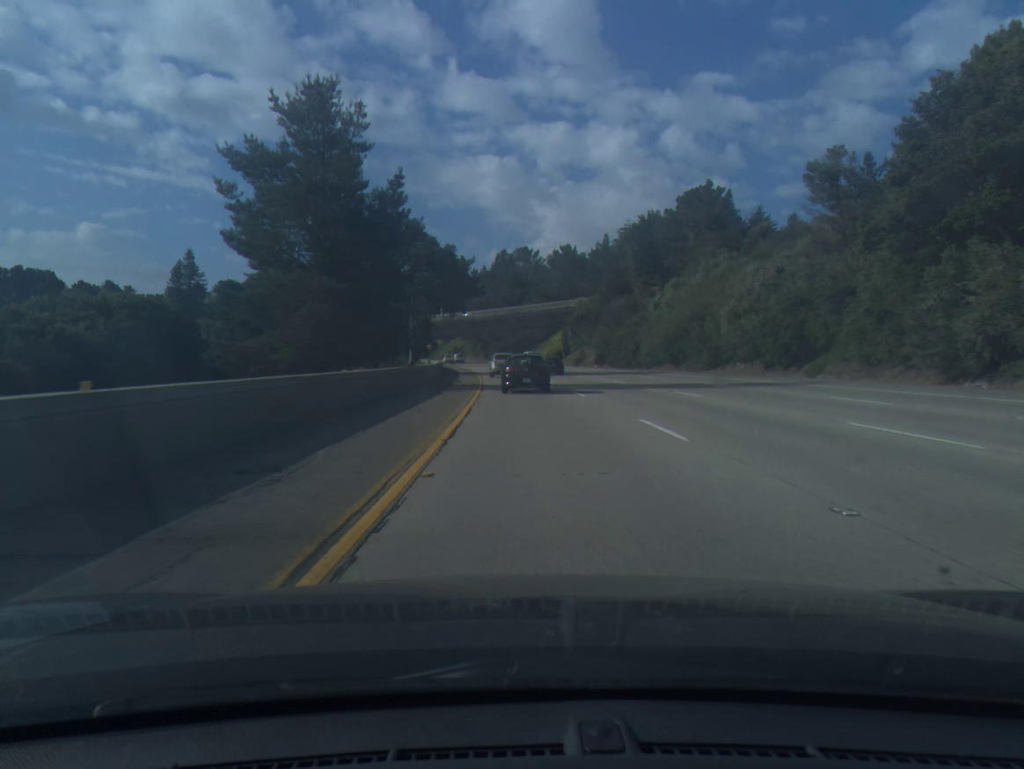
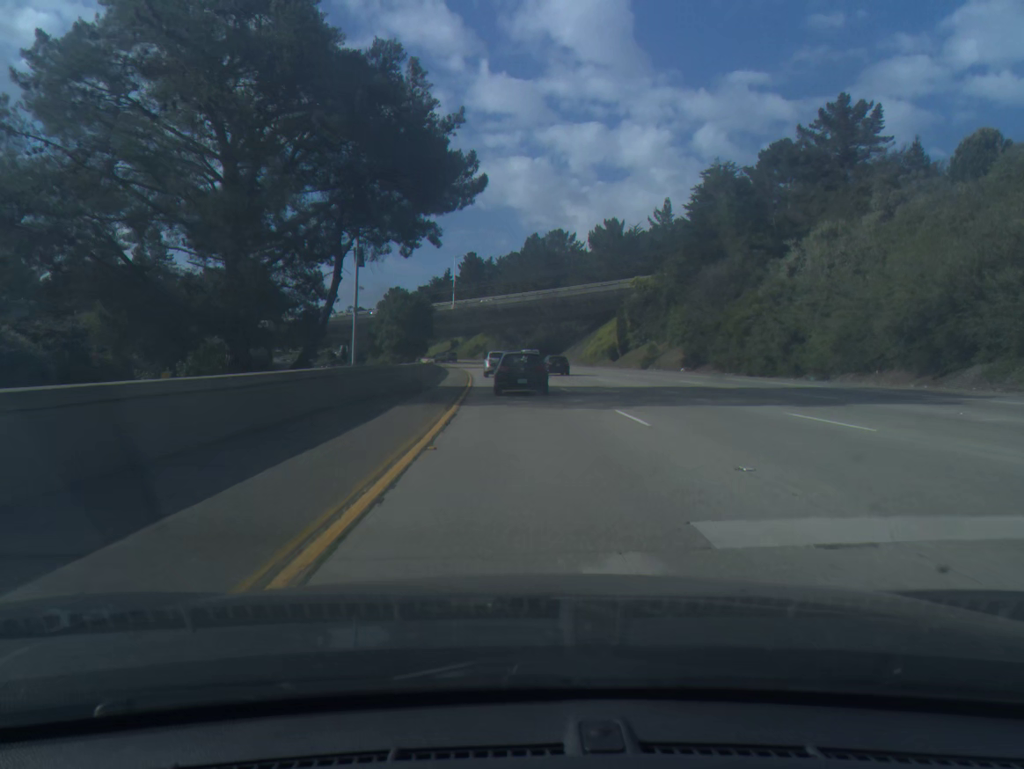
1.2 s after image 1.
(-0.8, +41.4) m; -2°
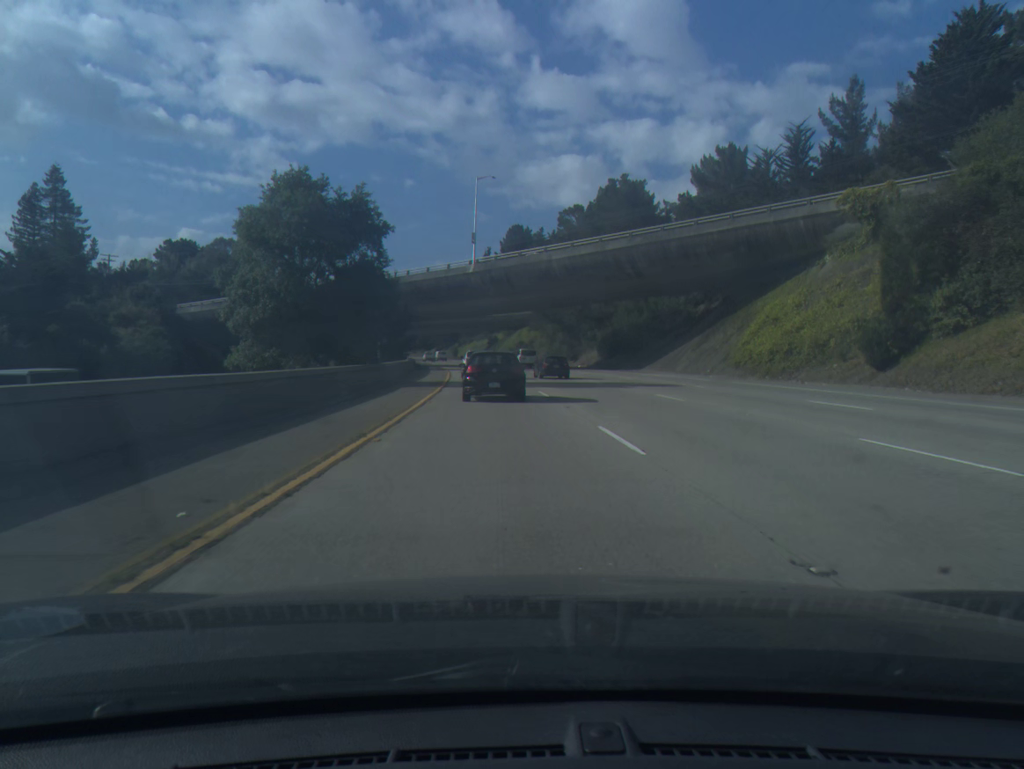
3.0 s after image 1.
(-2.1, +62.1) m; -4°
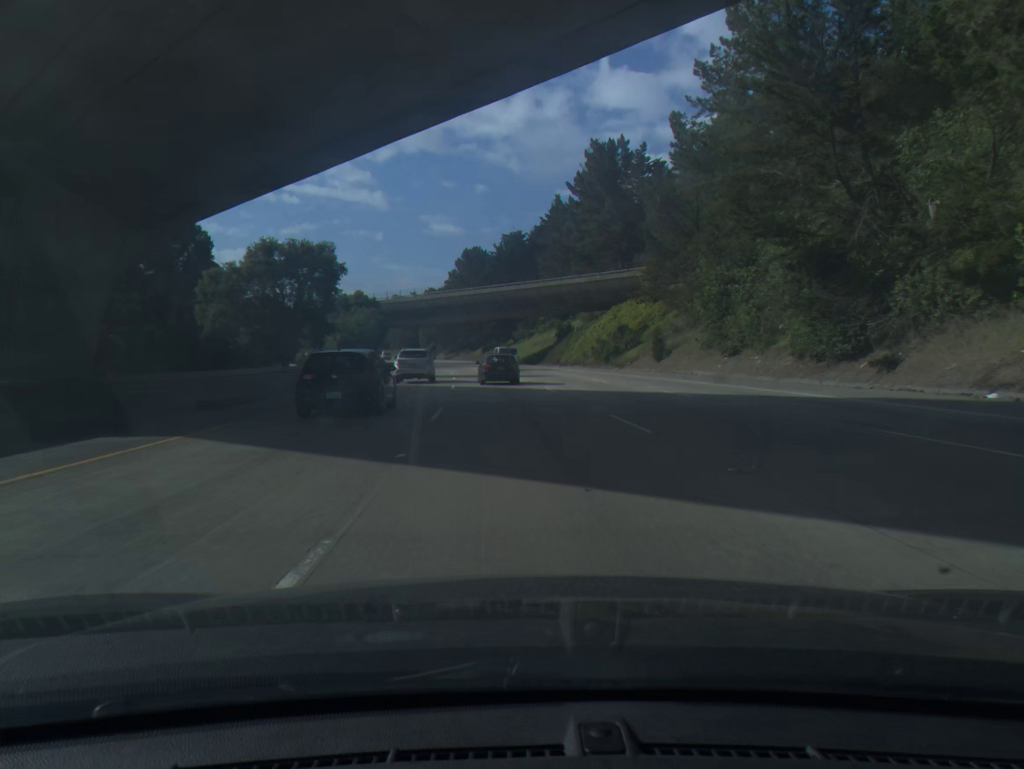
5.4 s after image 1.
(-2.6, +82.0) m; -5°
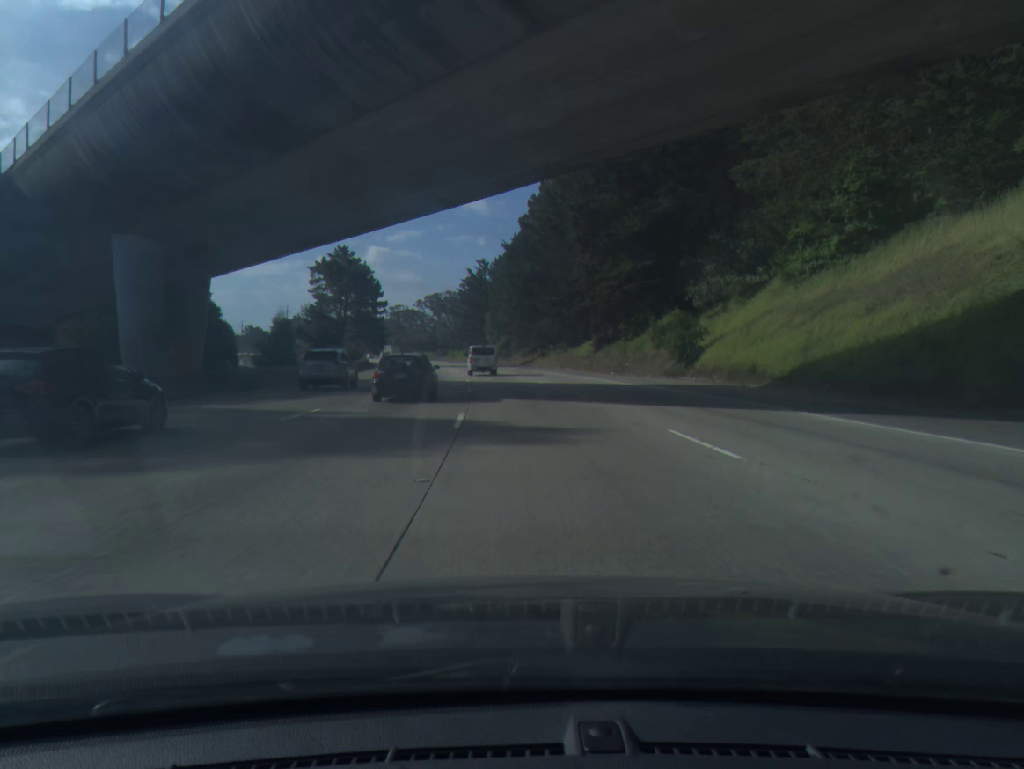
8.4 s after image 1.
(-6.0, +101.1) m; -7°
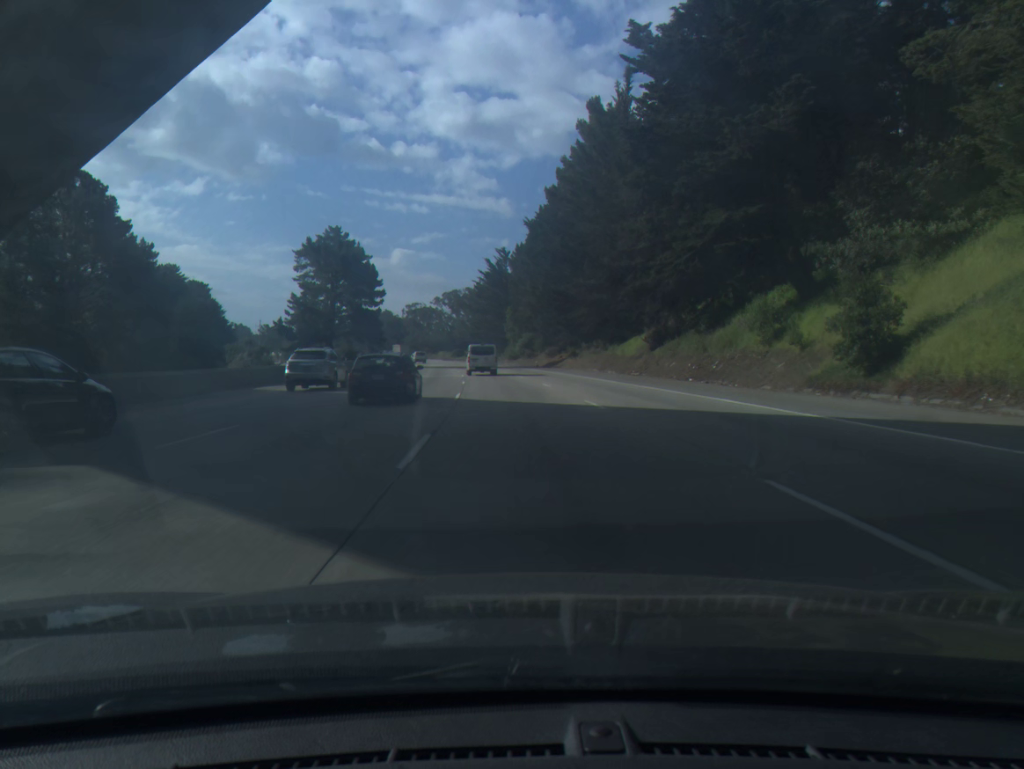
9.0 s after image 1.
(-0.3, +20.1) m; -2°
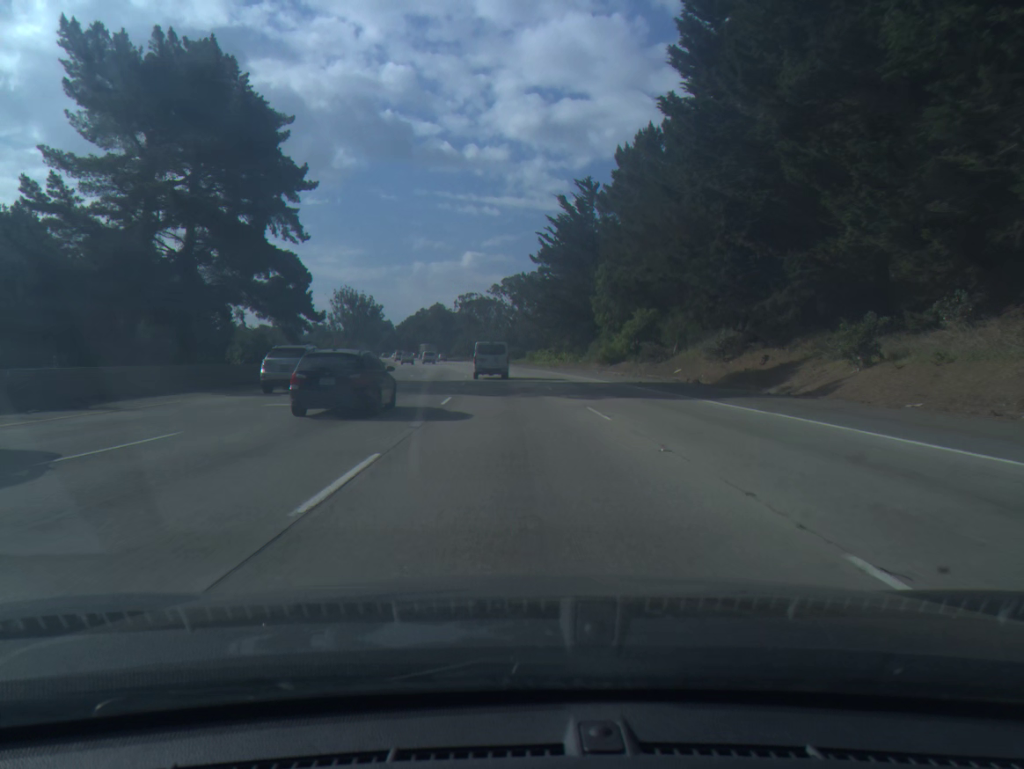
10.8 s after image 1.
(-2.8, +60.8) m; -5°
